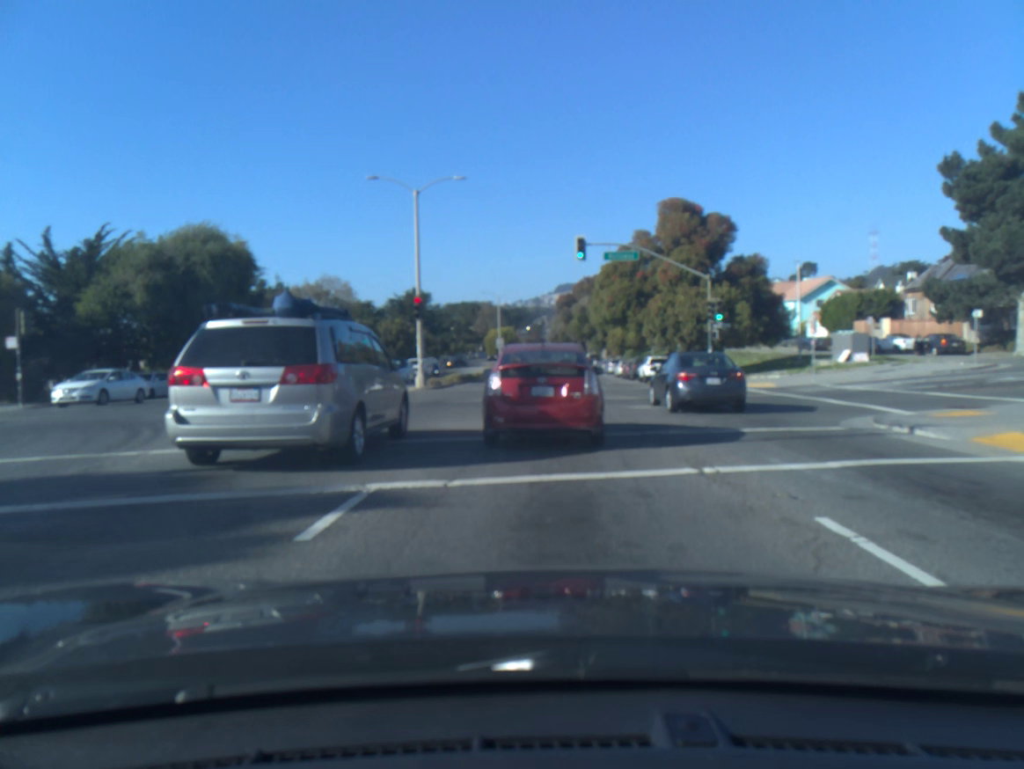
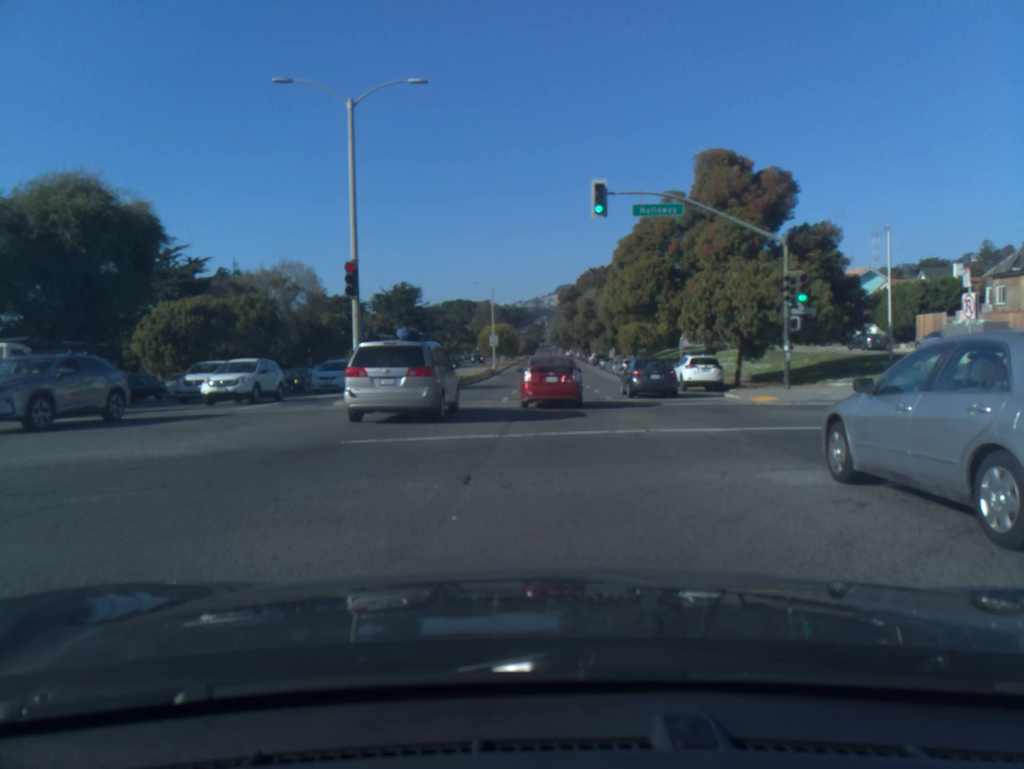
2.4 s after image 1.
(0.0, +12.2) m; 0°
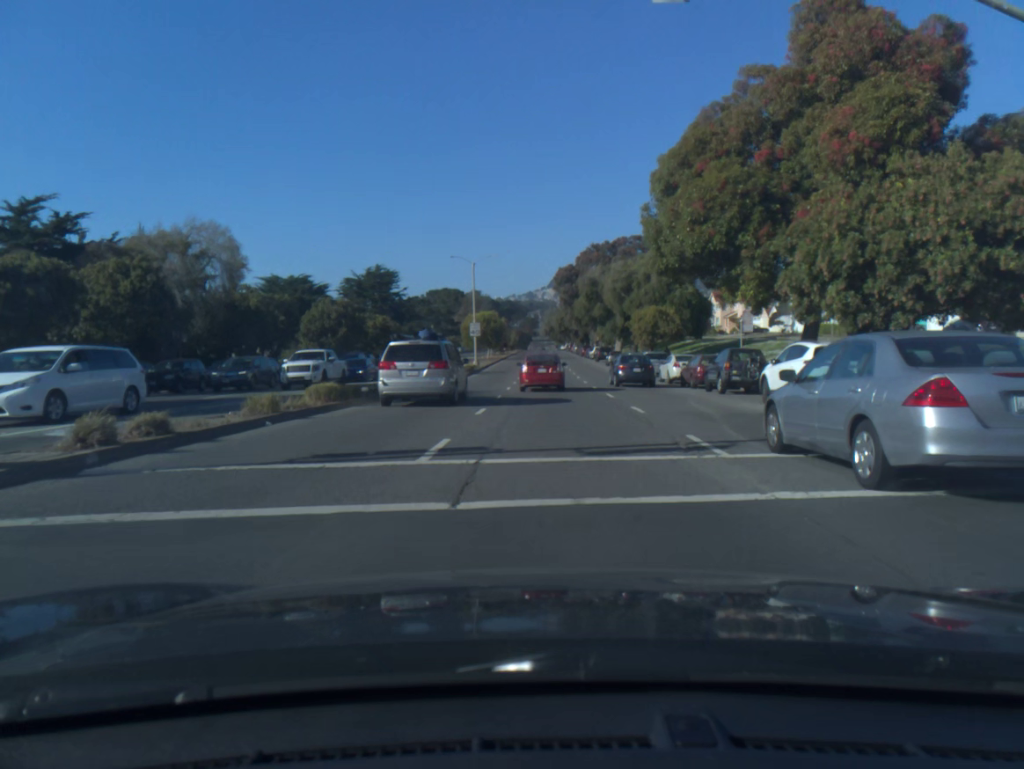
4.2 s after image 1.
(0.0, +16.3) m; 0°
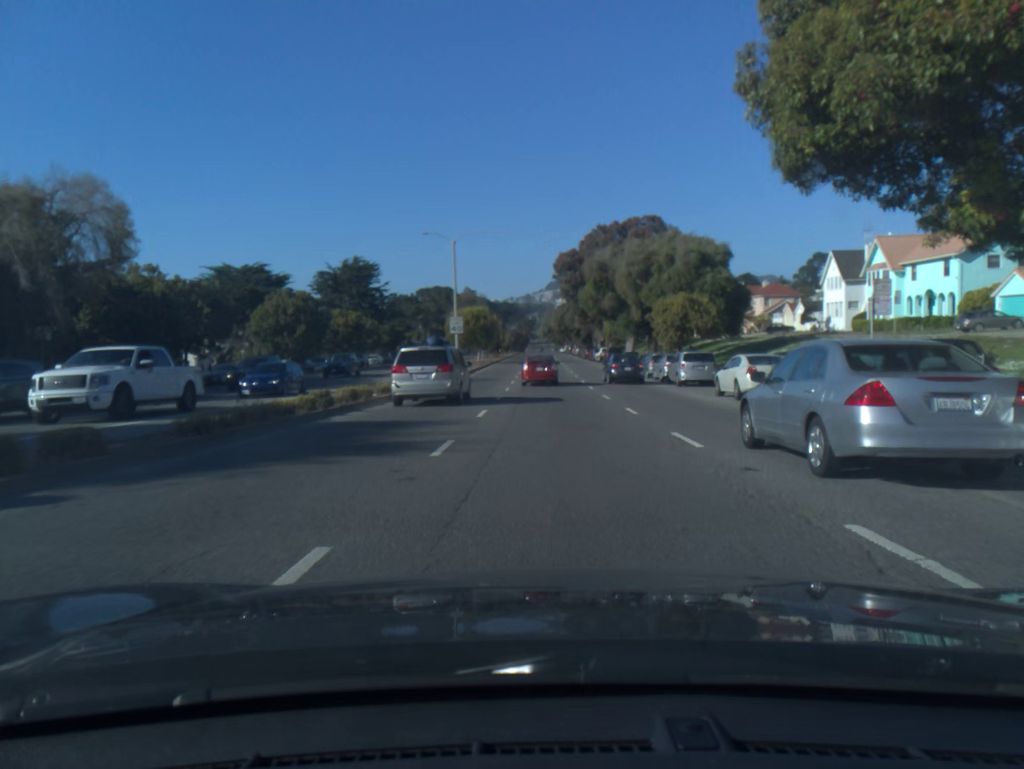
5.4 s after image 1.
(+0.1, +13.7) m; 0°
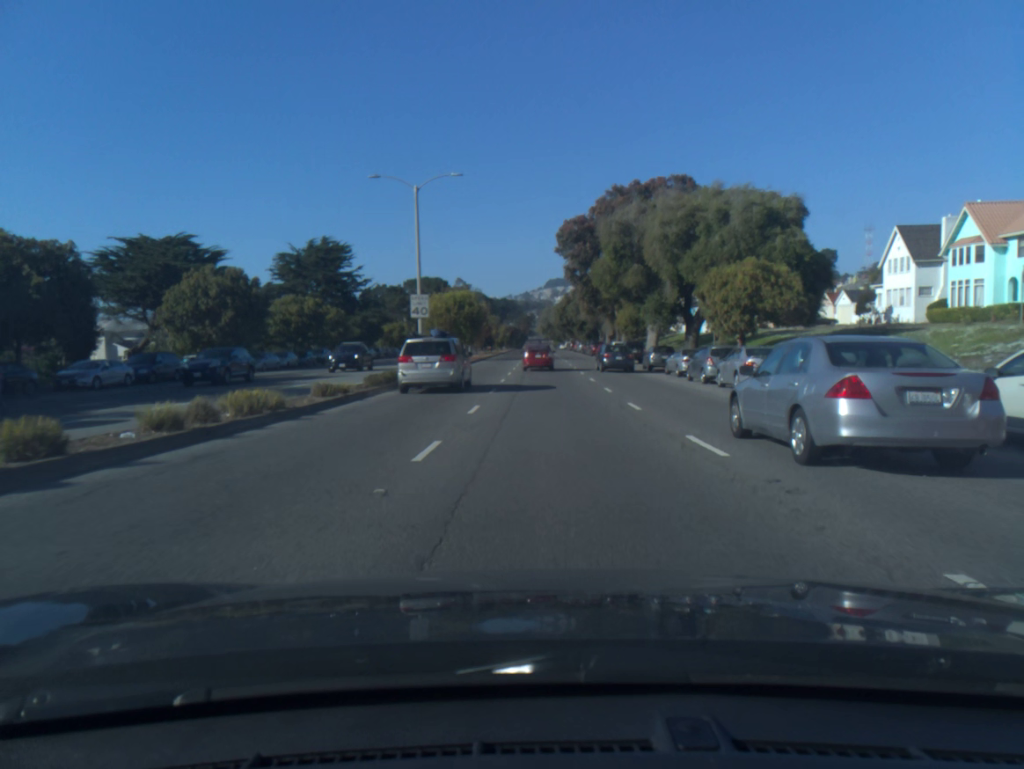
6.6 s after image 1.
(0.0, +16.0) m; 0°
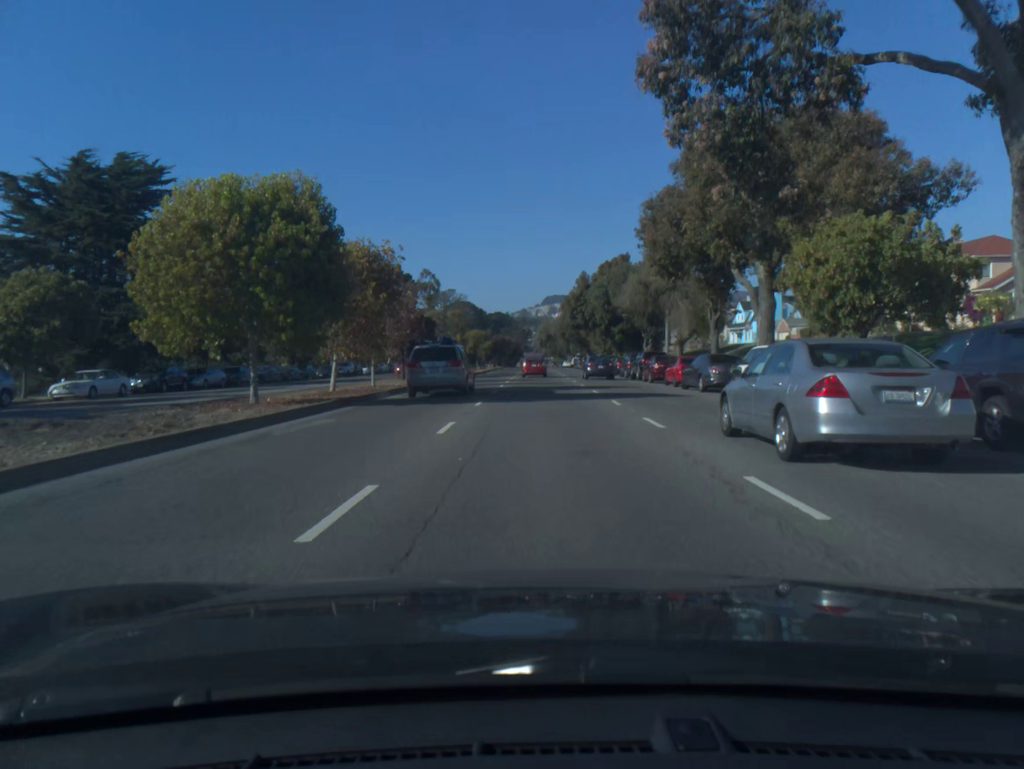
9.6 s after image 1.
(0.0, +47.5) m; 0°
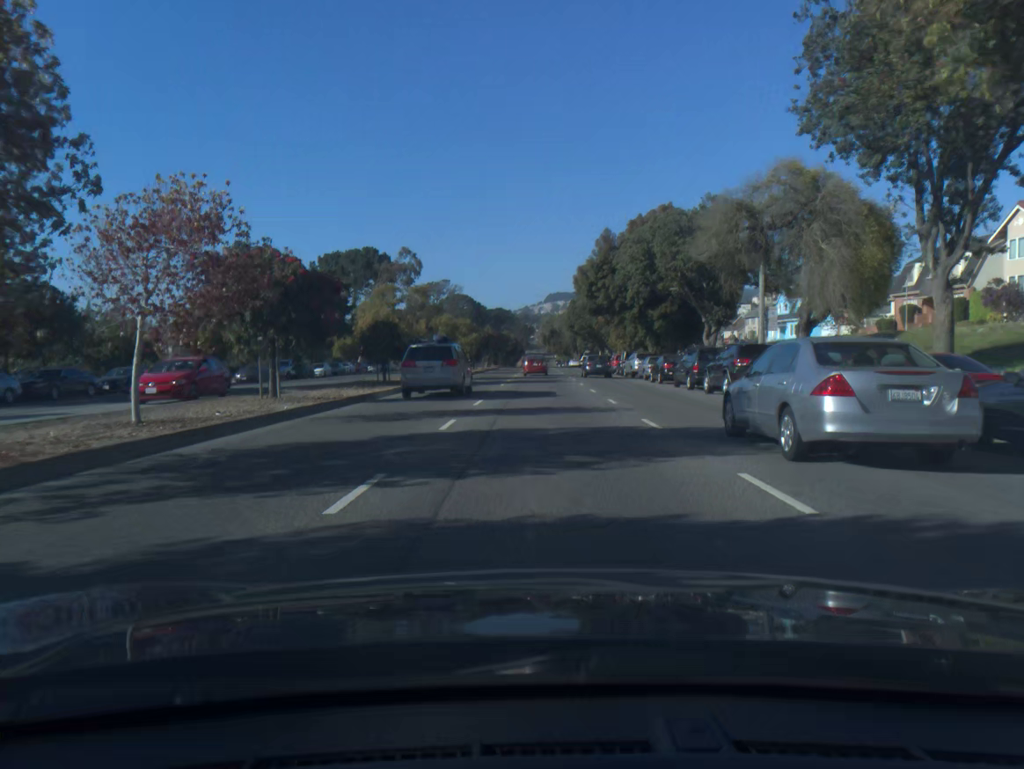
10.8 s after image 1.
(-0.1, +21.2) m; 0°
